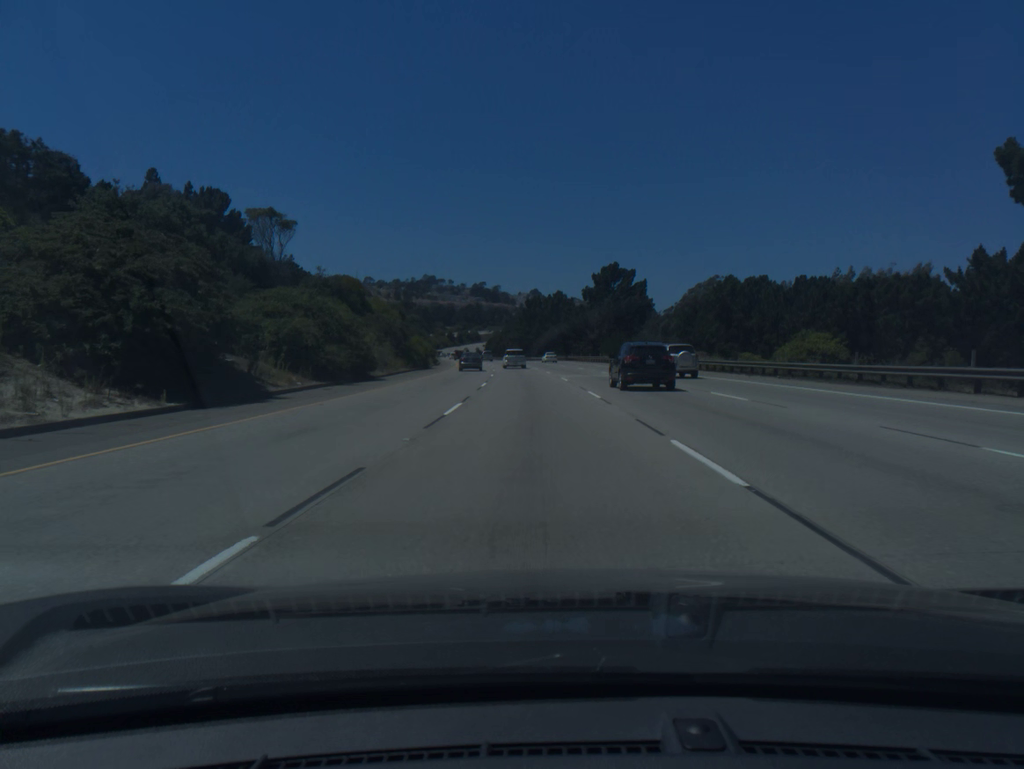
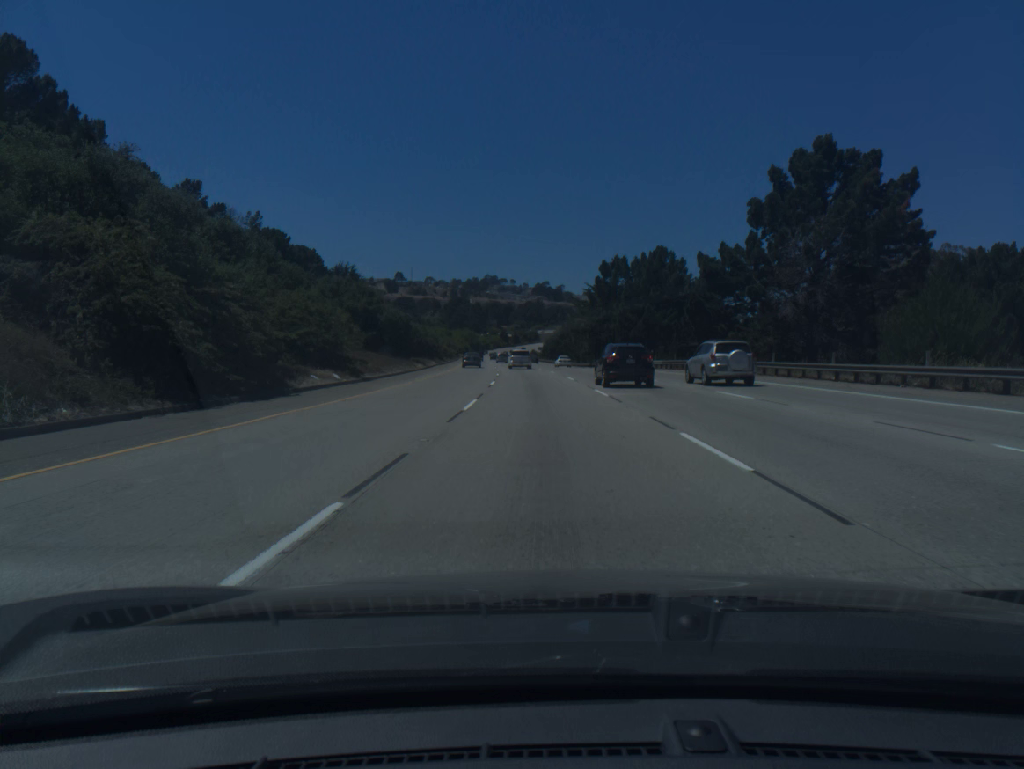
(-3.1, +72.1) m; -5°
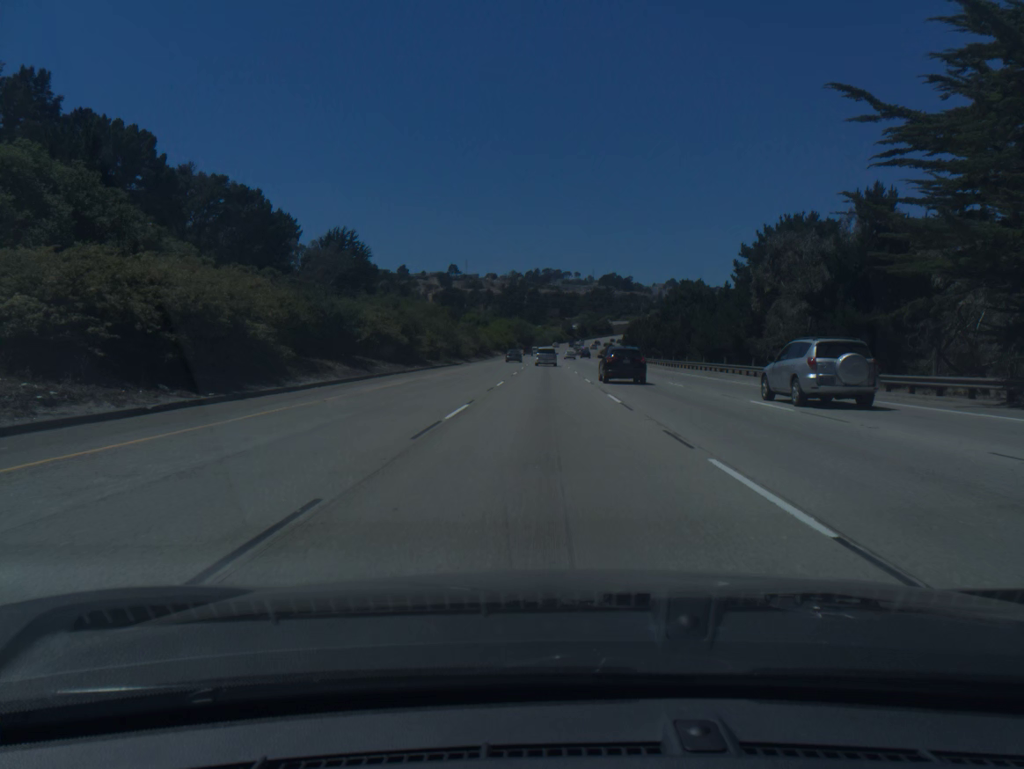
(-3.9, +90.2) m; -5°
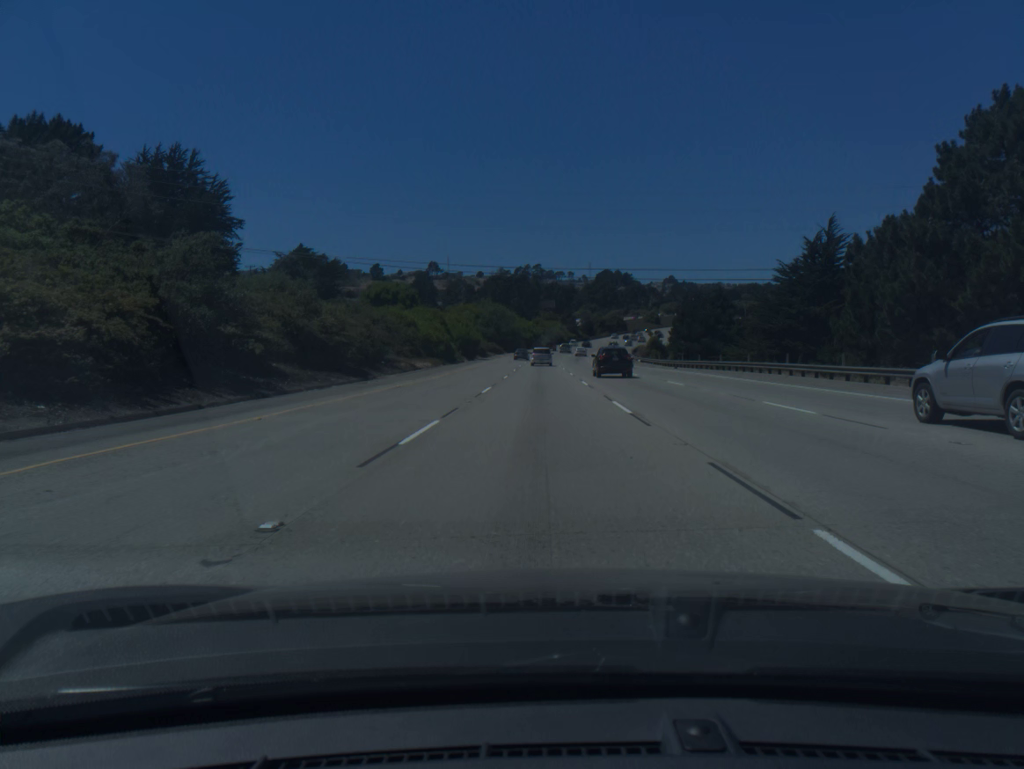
(+0.3, +91.3) m; 0°
